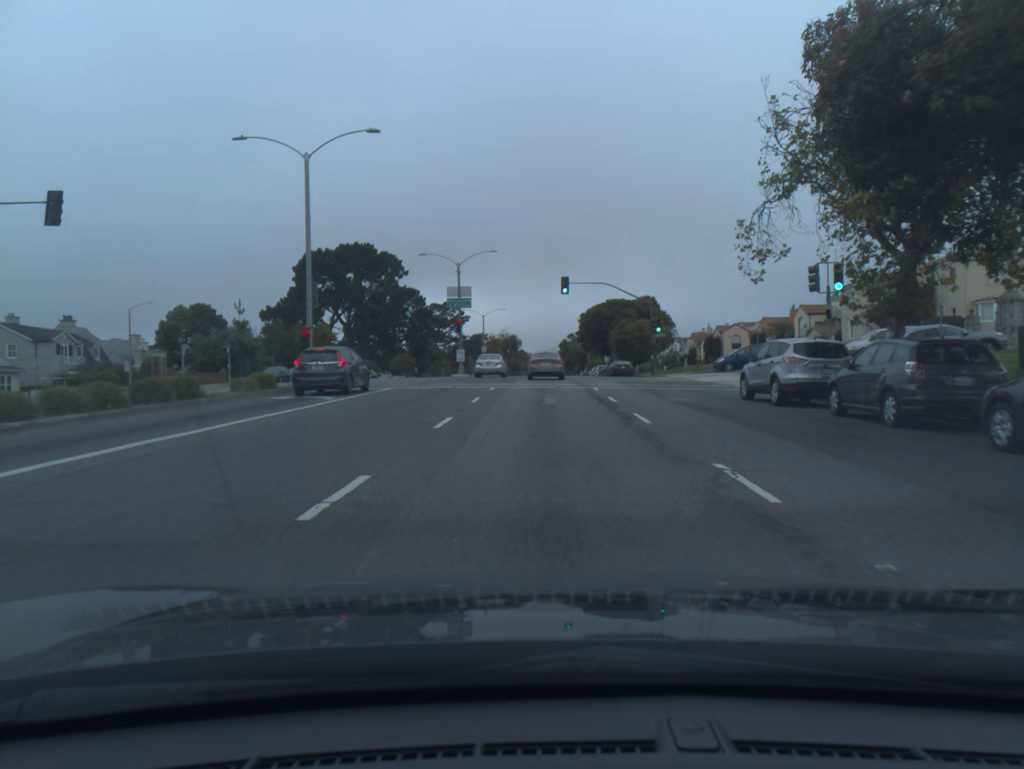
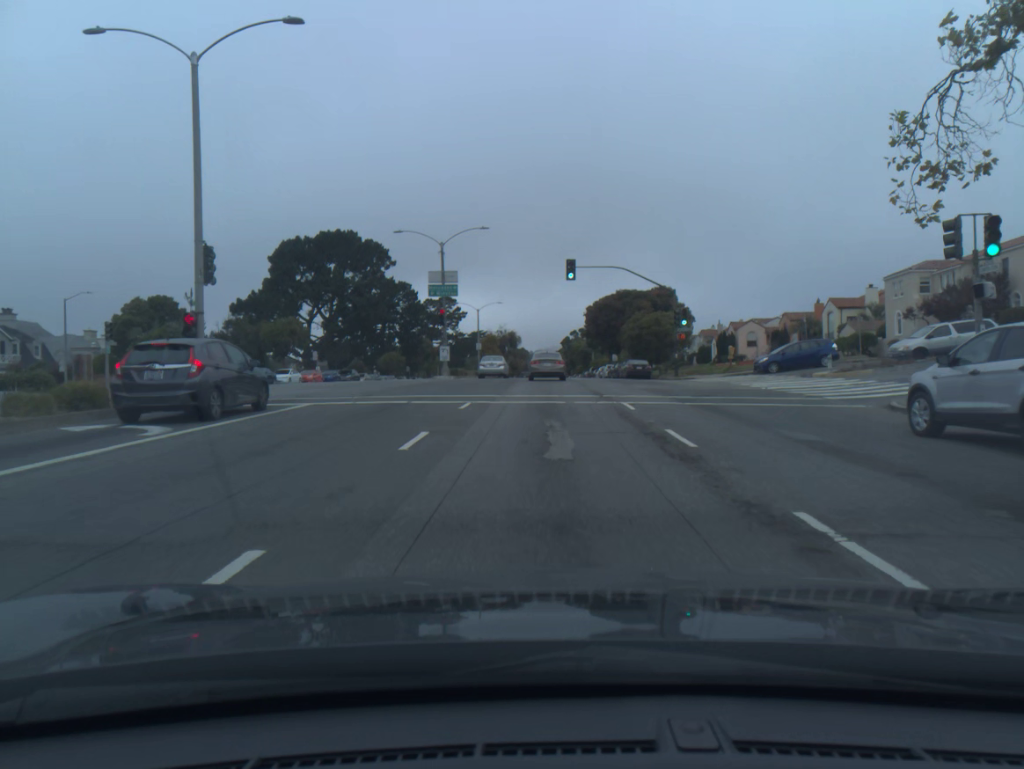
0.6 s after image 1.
(0.0, +10.1) m; 0°
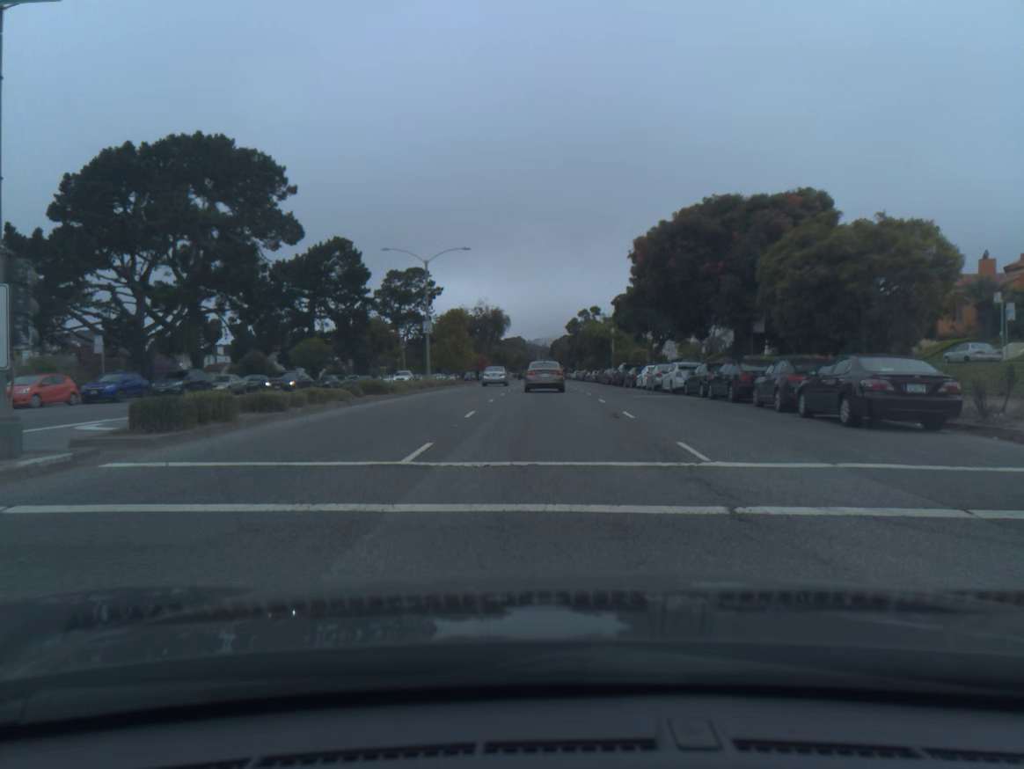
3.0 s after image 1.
(+0.1, +39.7) m; 0°
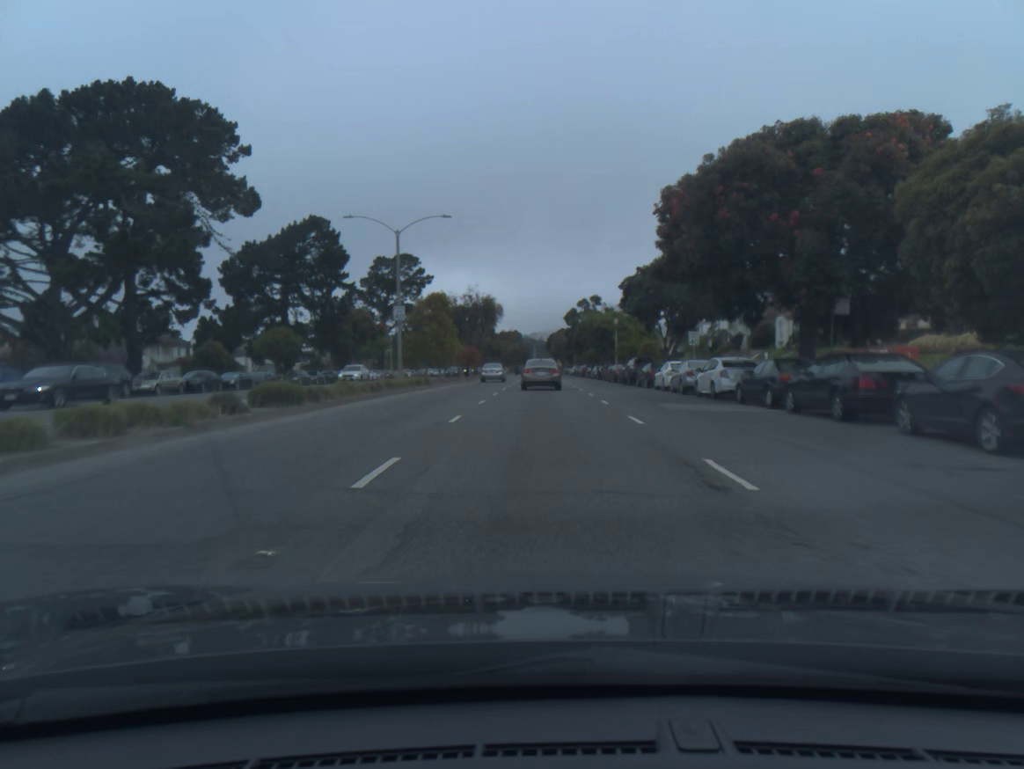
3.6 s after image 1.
(0.0, +9.7) m; 0°
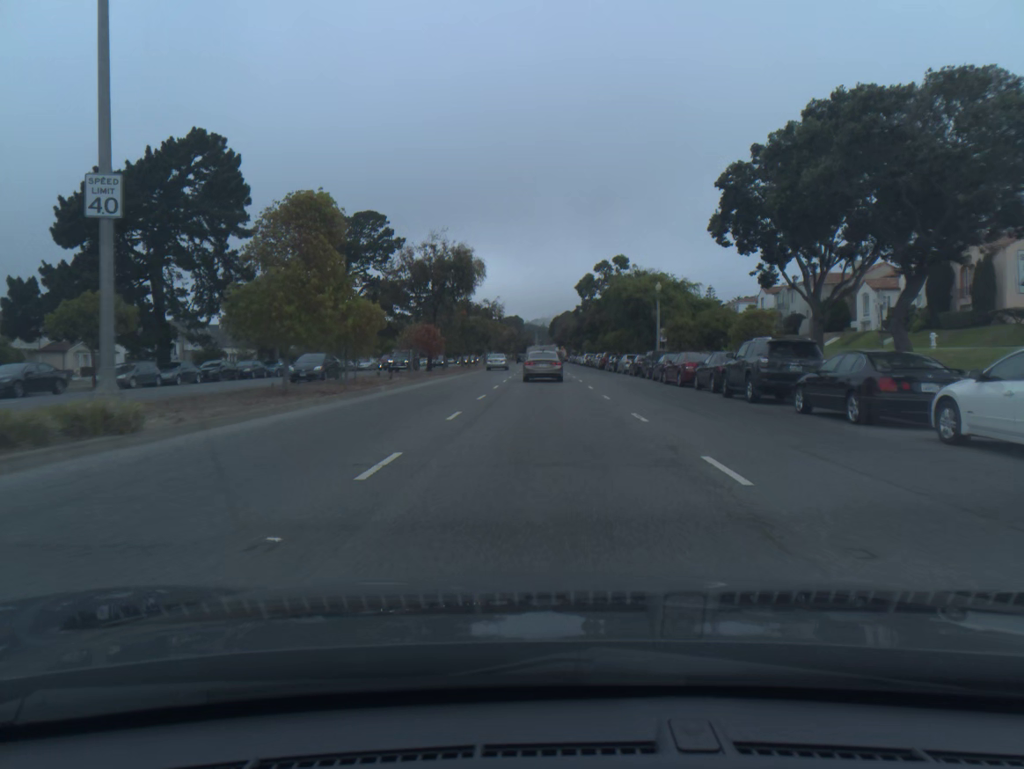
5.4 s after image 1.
(0.0, +28.8) m; 0°
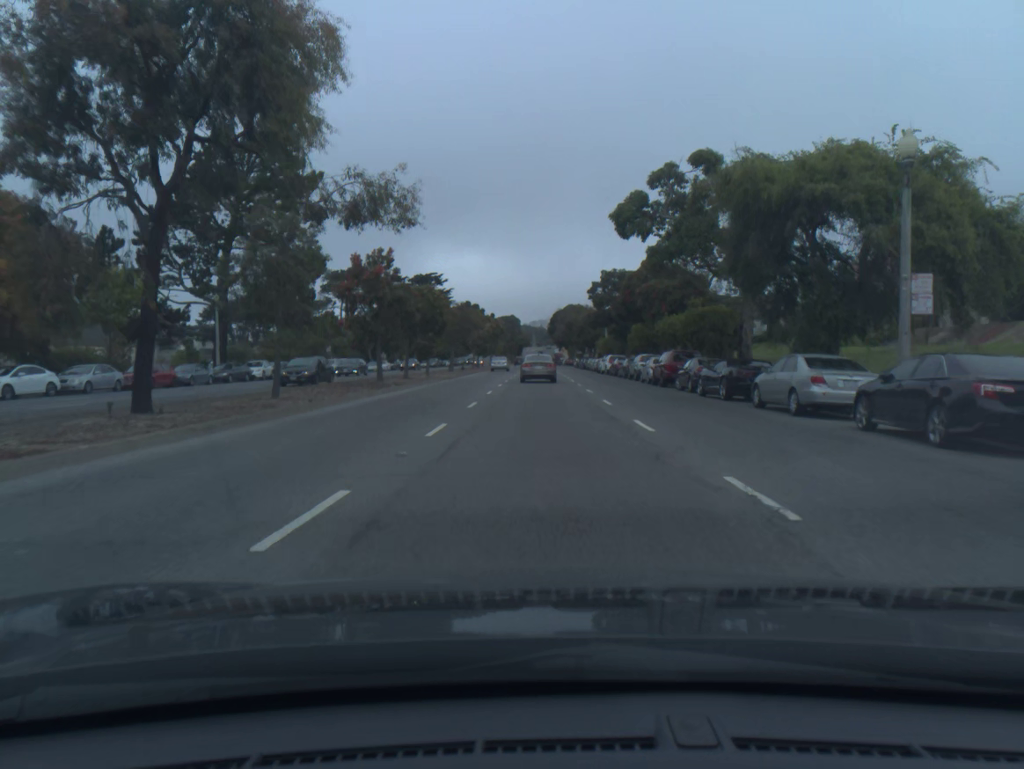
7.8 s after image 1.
(0.0, +38.6) m; 0°
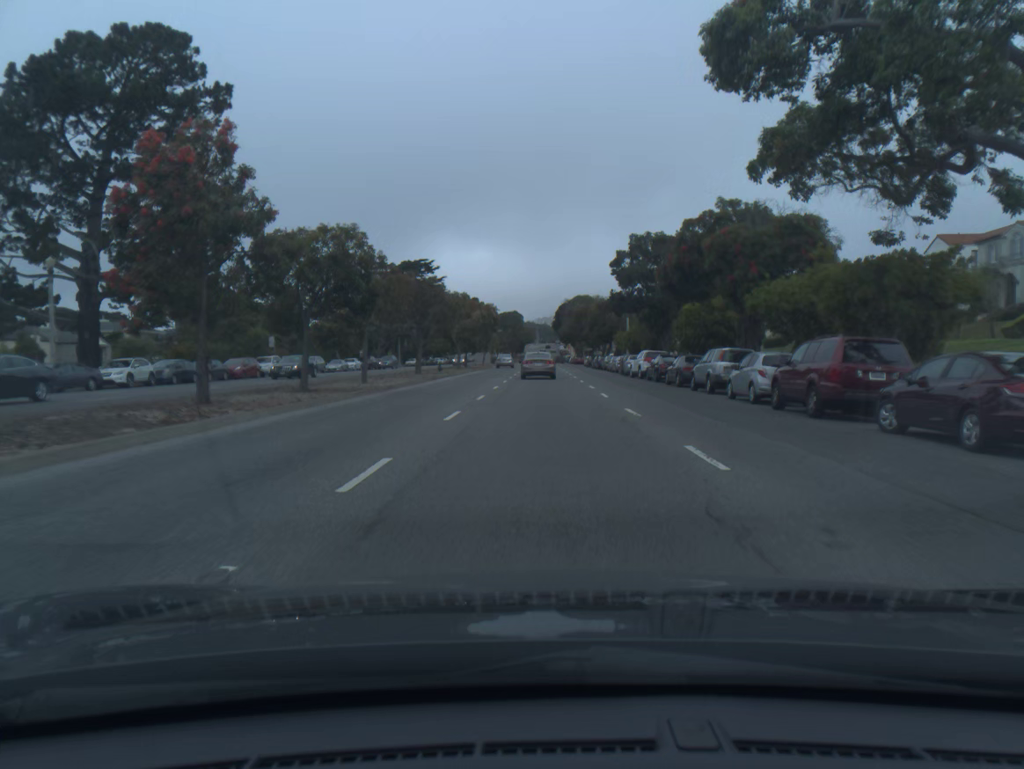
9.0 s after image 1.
(0.0, +19.9) m; 0°
